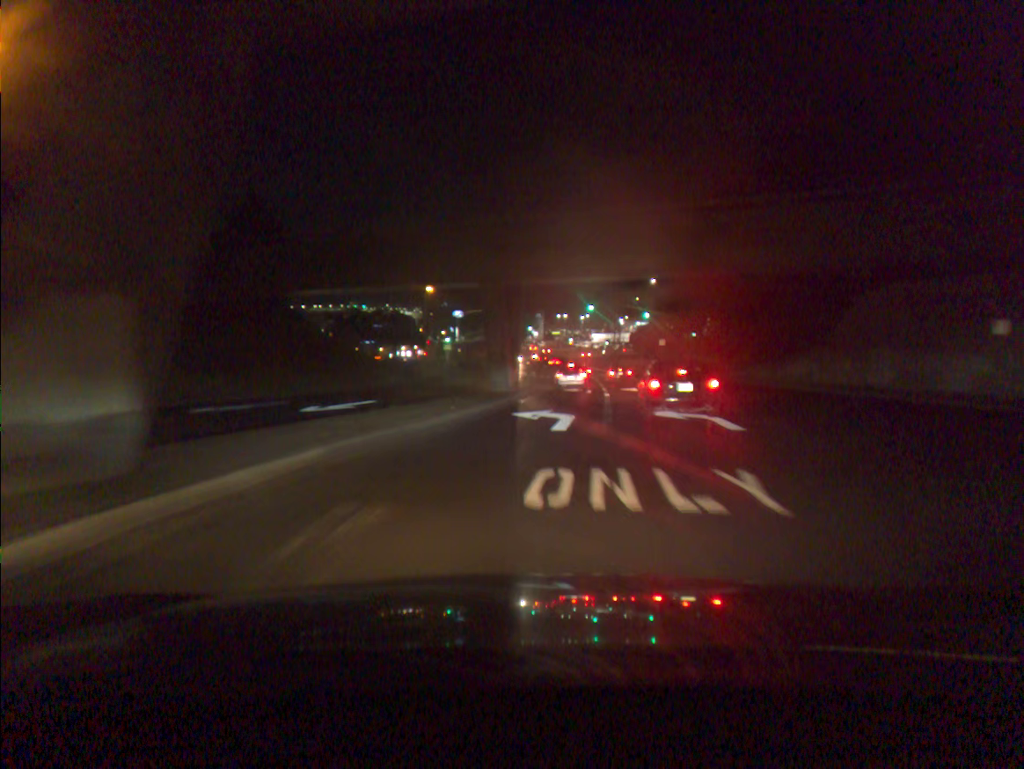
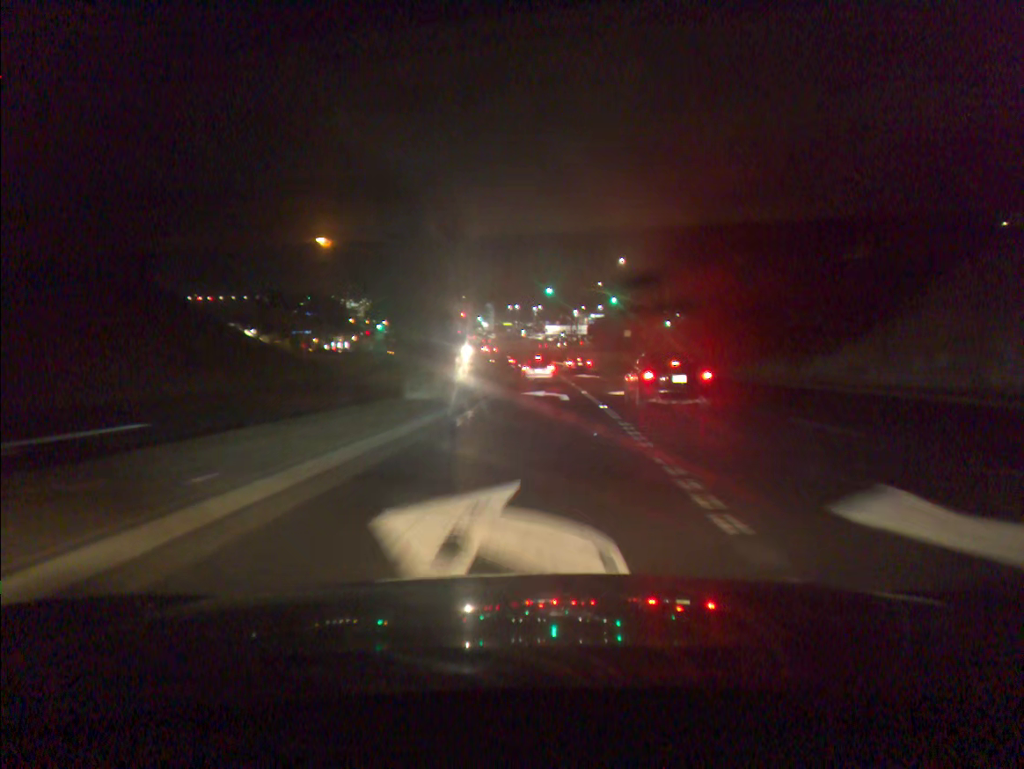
(+0.5, +15.4) m; +4°
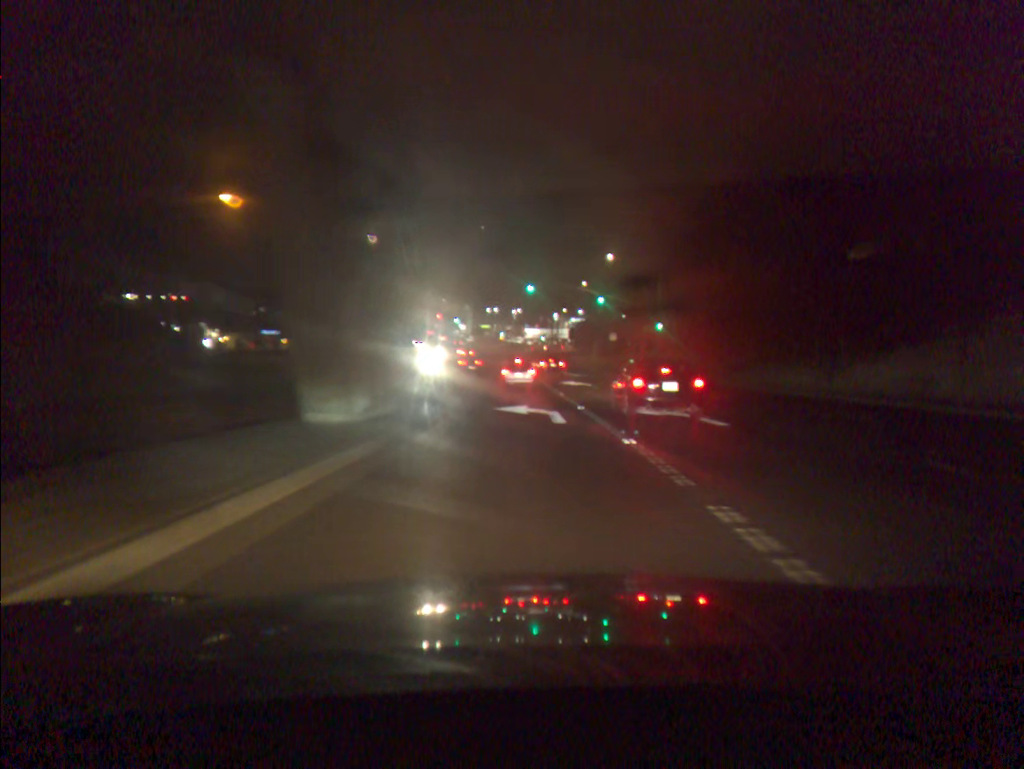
(+0.1, +8.4) m; +2°
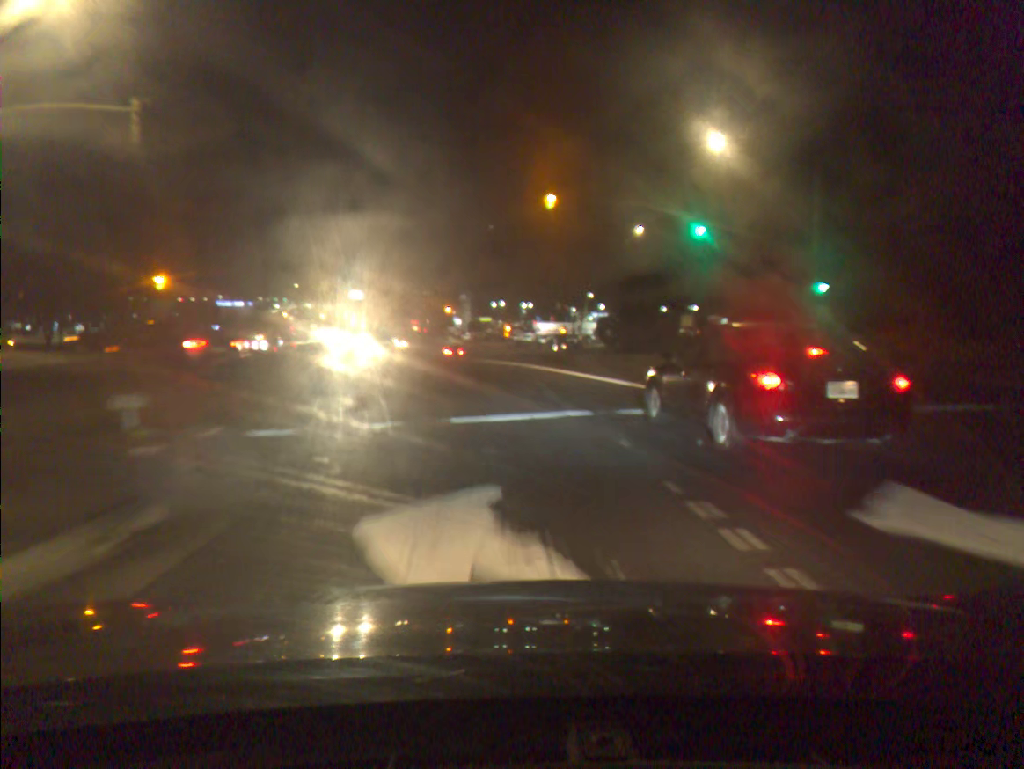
(+0.3, +42.3) m; -1°
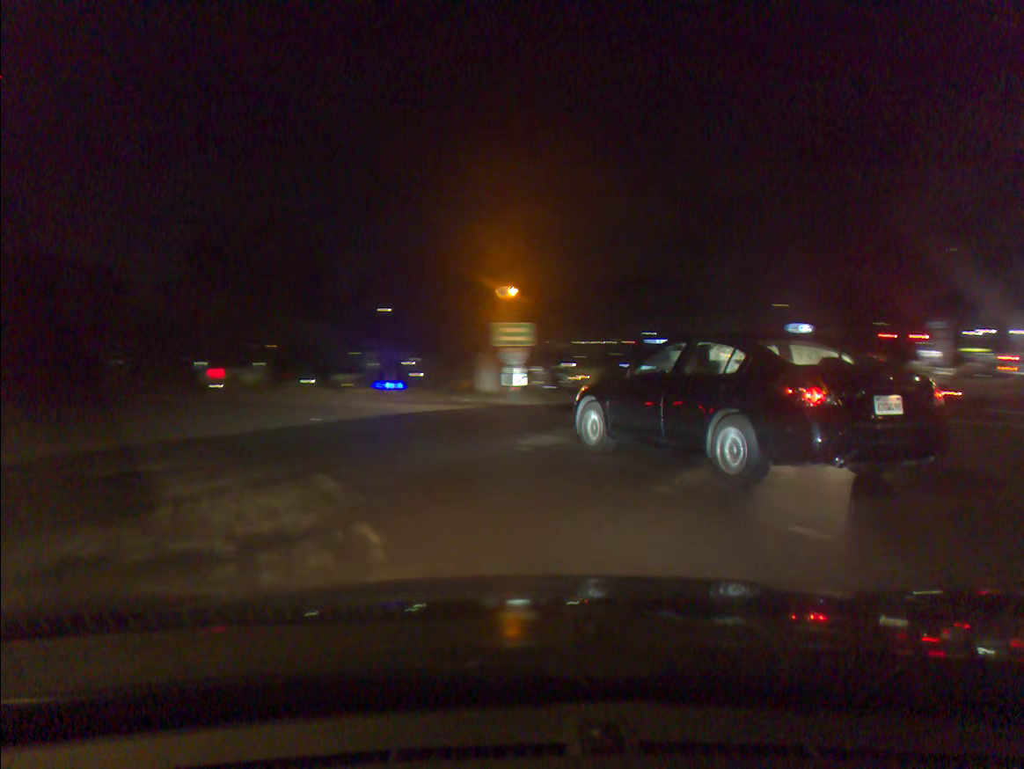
(-4.1, +19.2) m; -34°
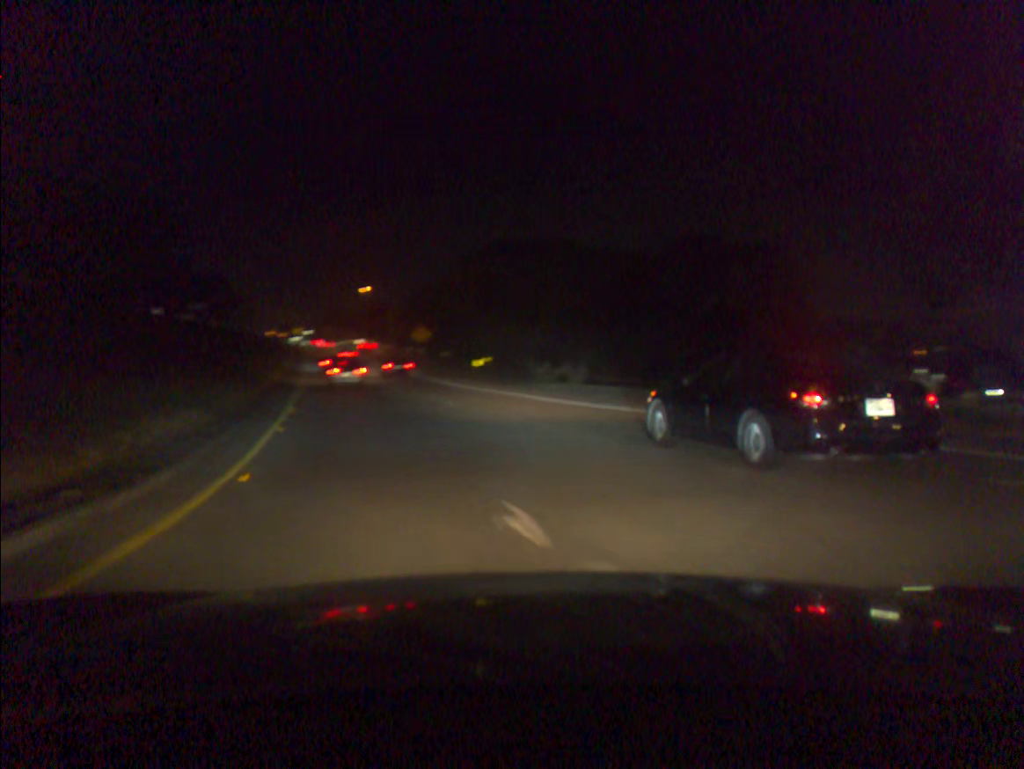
(-7.8, +17.0) m; -43°
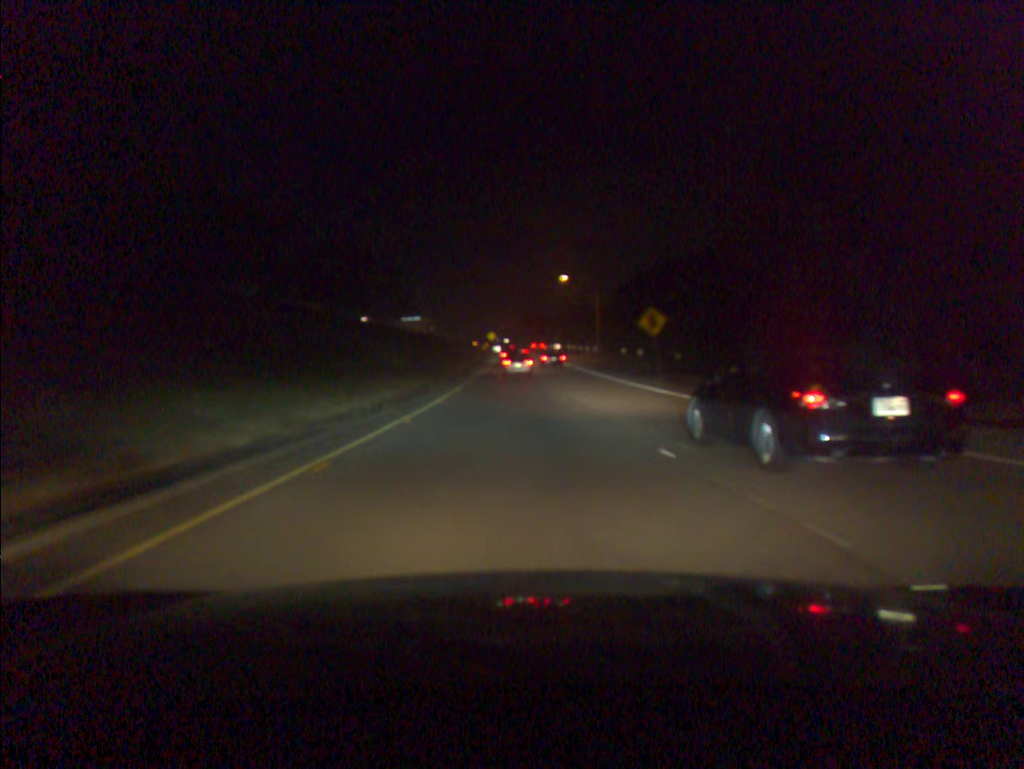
(-4.4, +28.6) m; -12°
